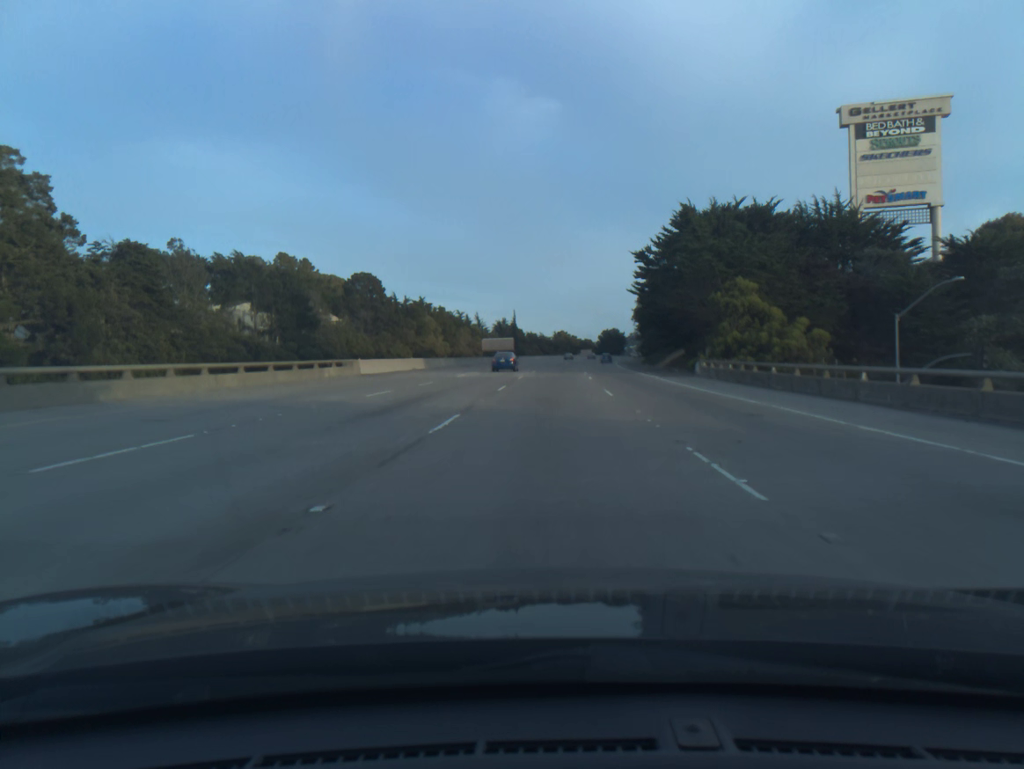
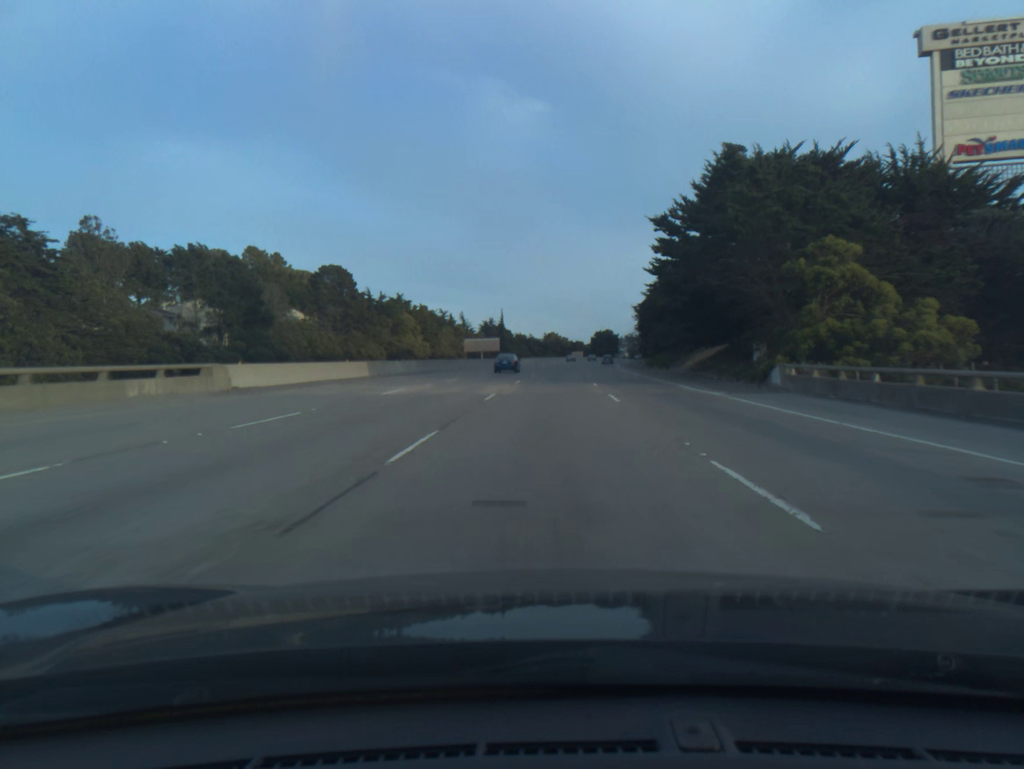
(+0.1, +18.1) m; +1°
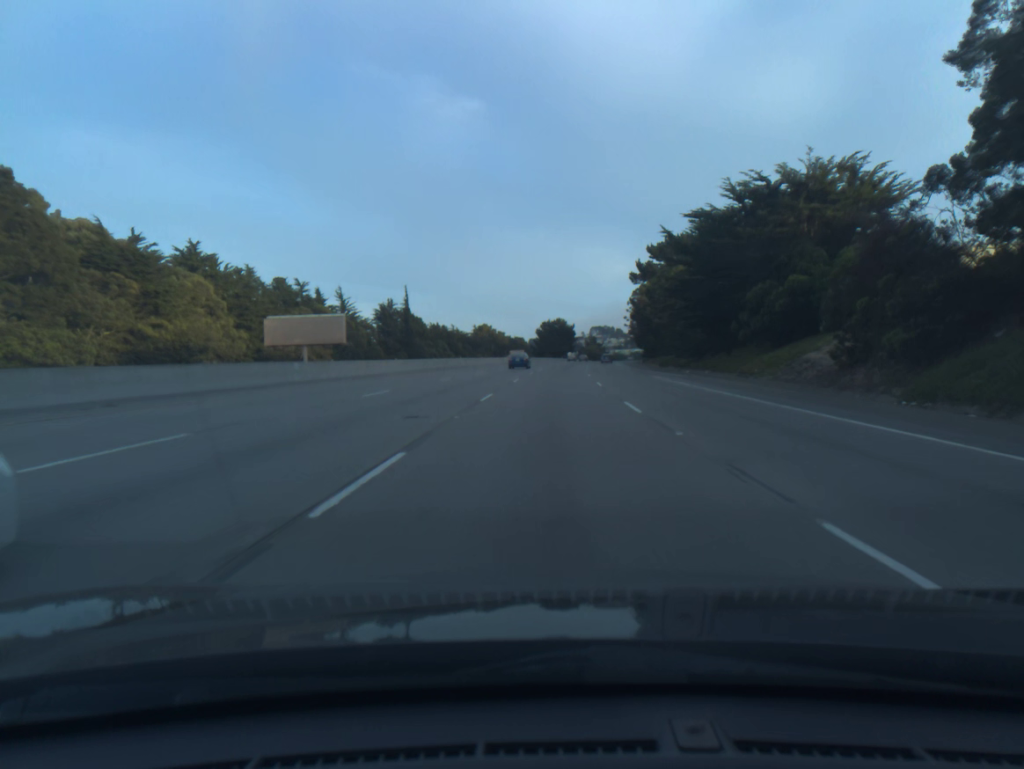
(+3.2, +90.2) m; +4°
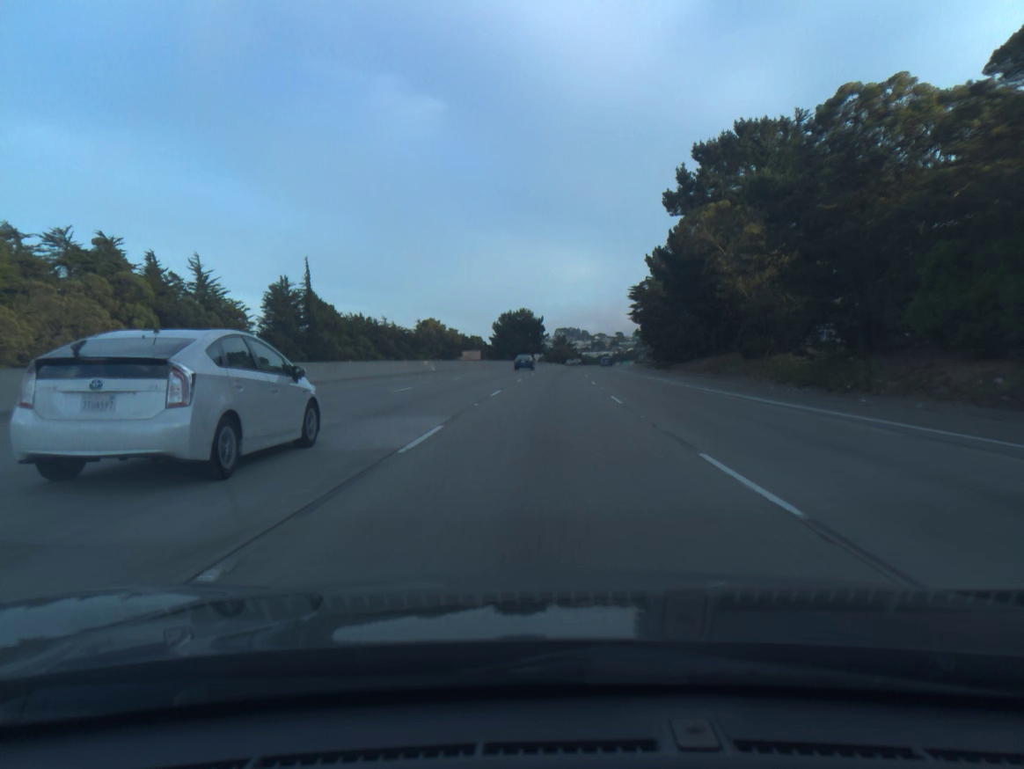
(+1.2, +54.3) m; +3°
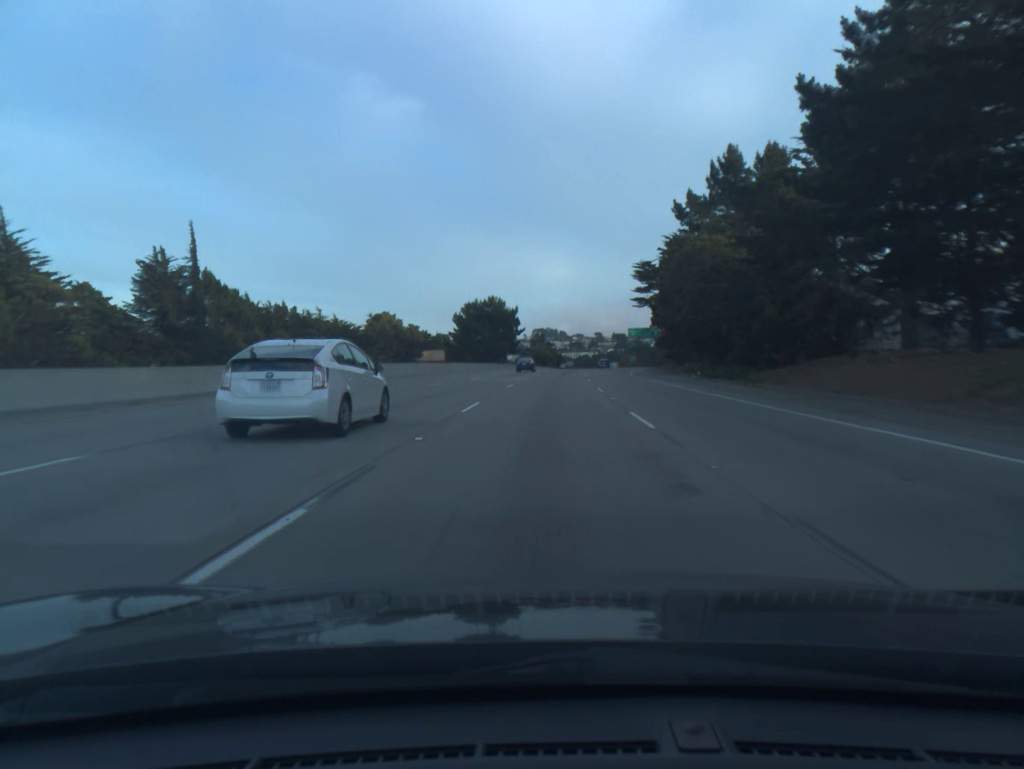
(+0.6, +36.3) m; +2°
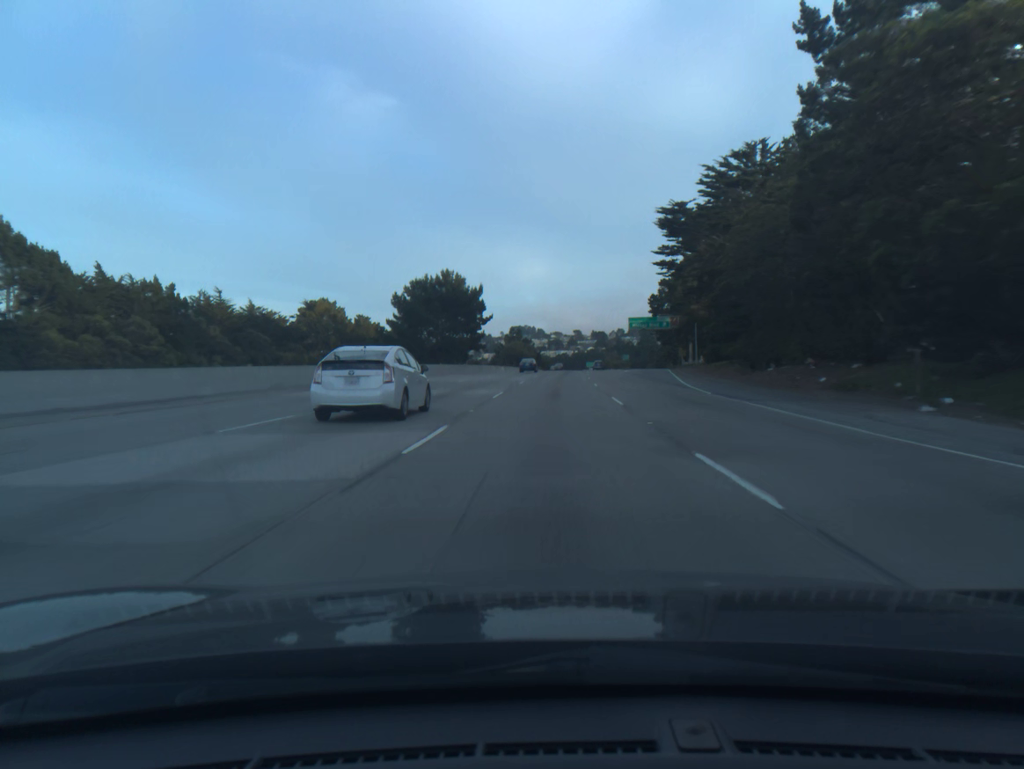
(+0.5, +36.4) m; +2°
